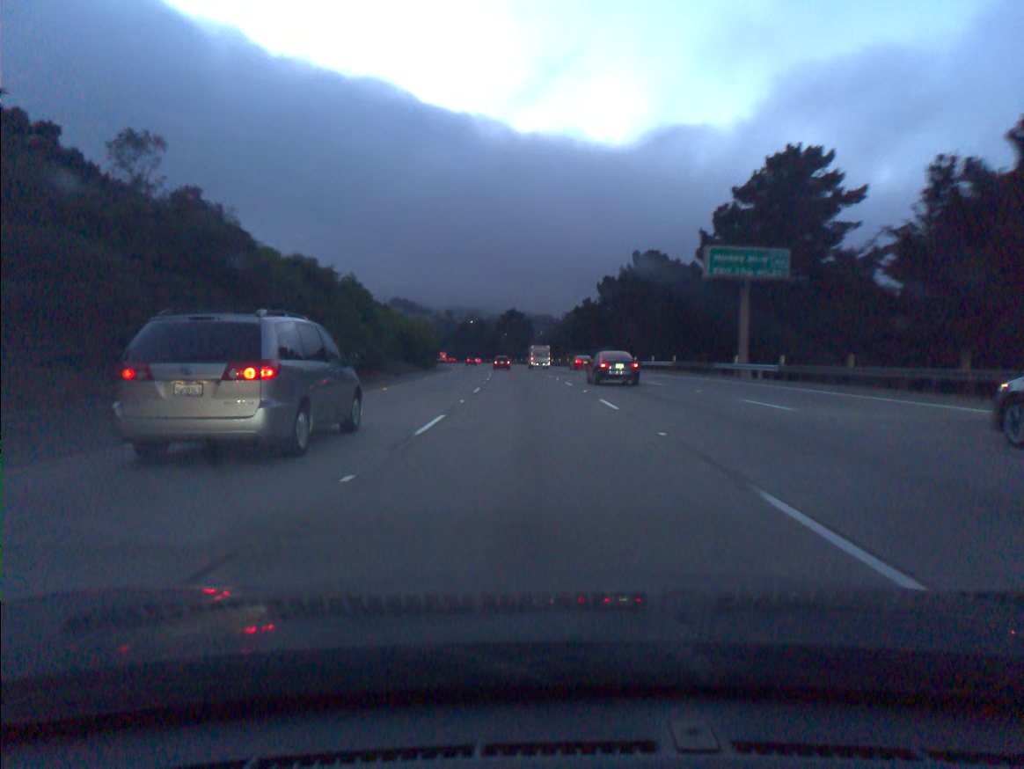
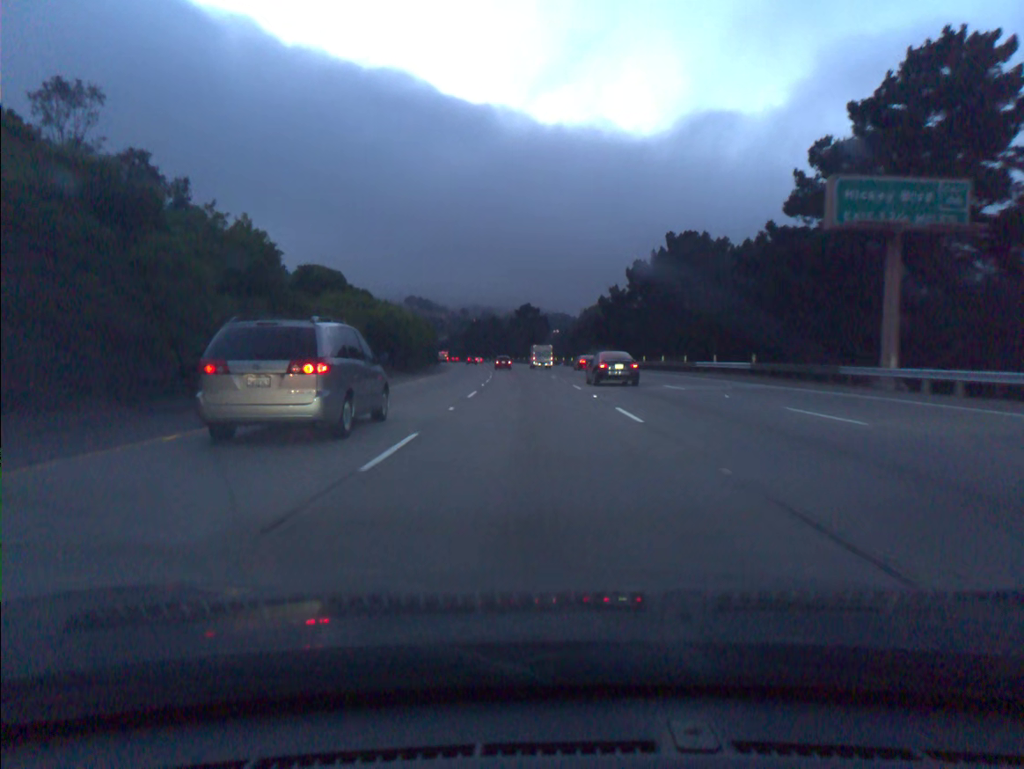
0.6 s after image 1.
(-0.2, +18.3) m; -1°
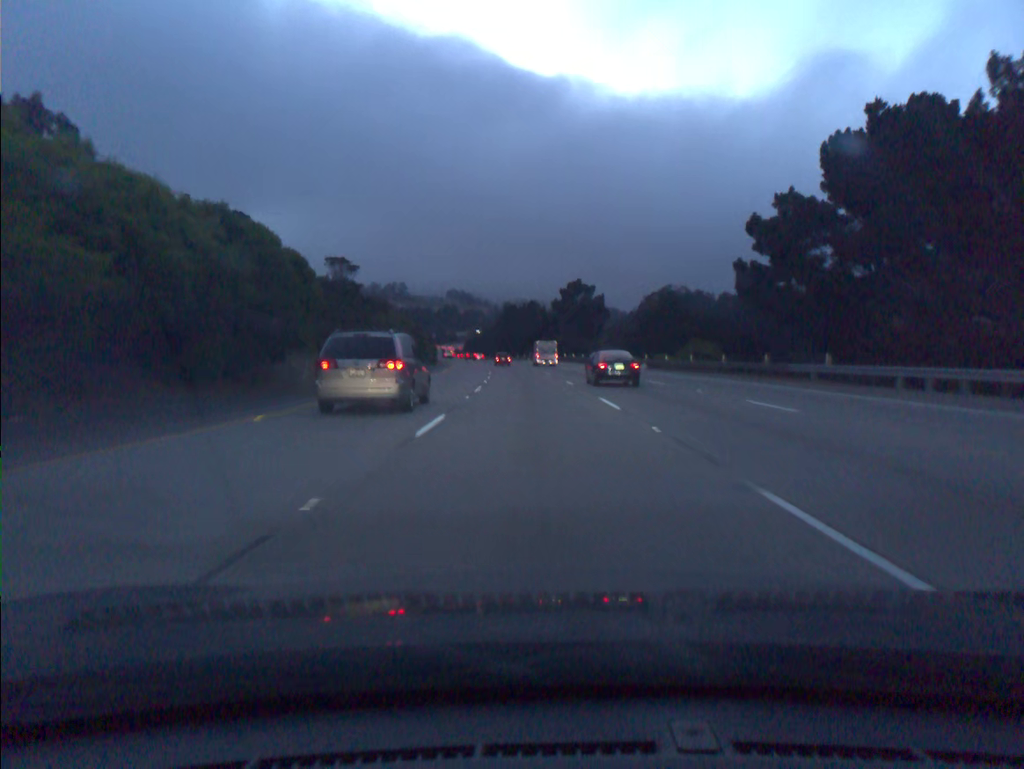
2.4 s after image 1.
(-1.6, +54.7) m; -3°
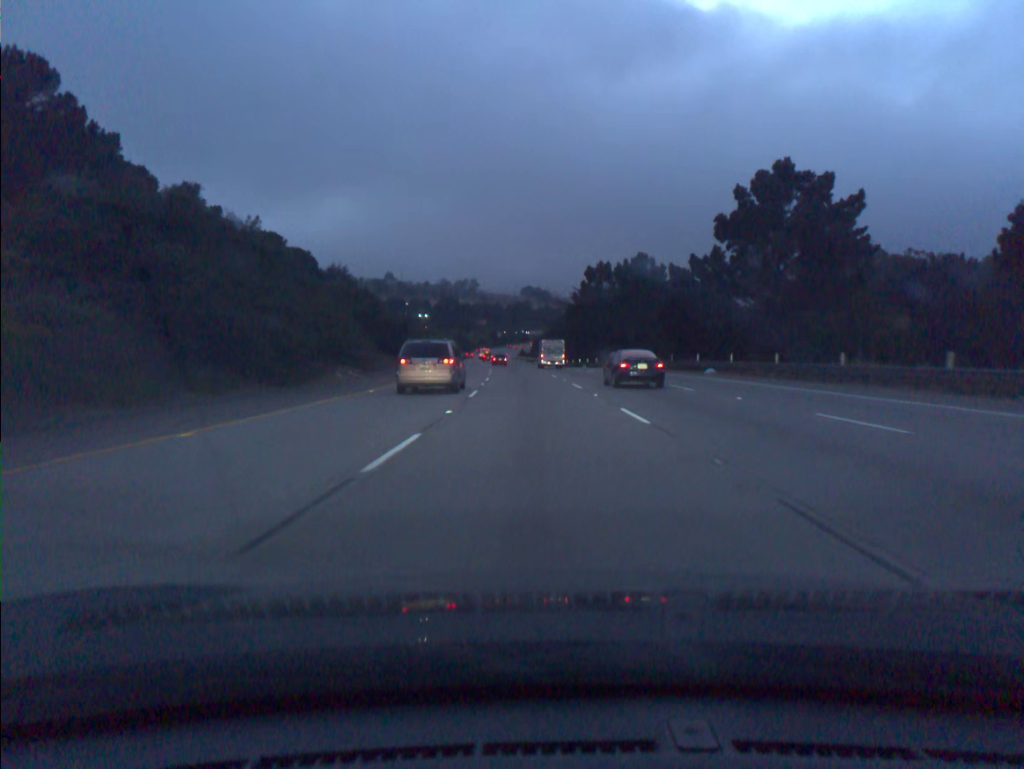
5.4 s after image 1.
(-4.5, +91.5) m; -6°
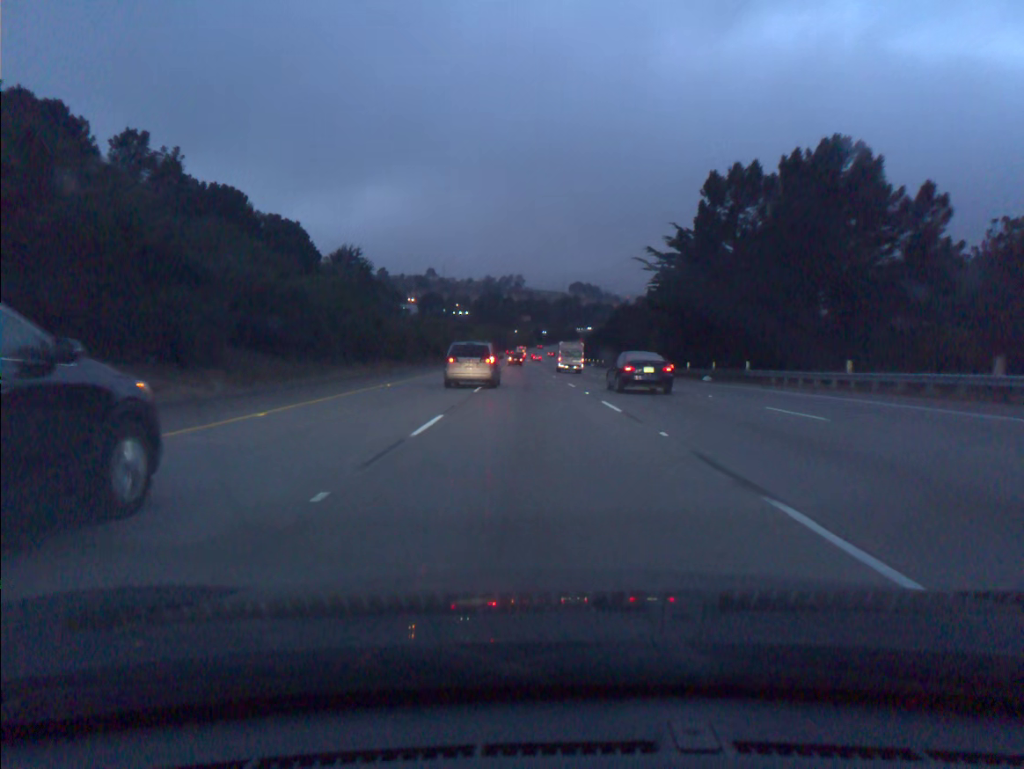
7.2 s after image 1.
(-1.6, +54.9) m; -3°
